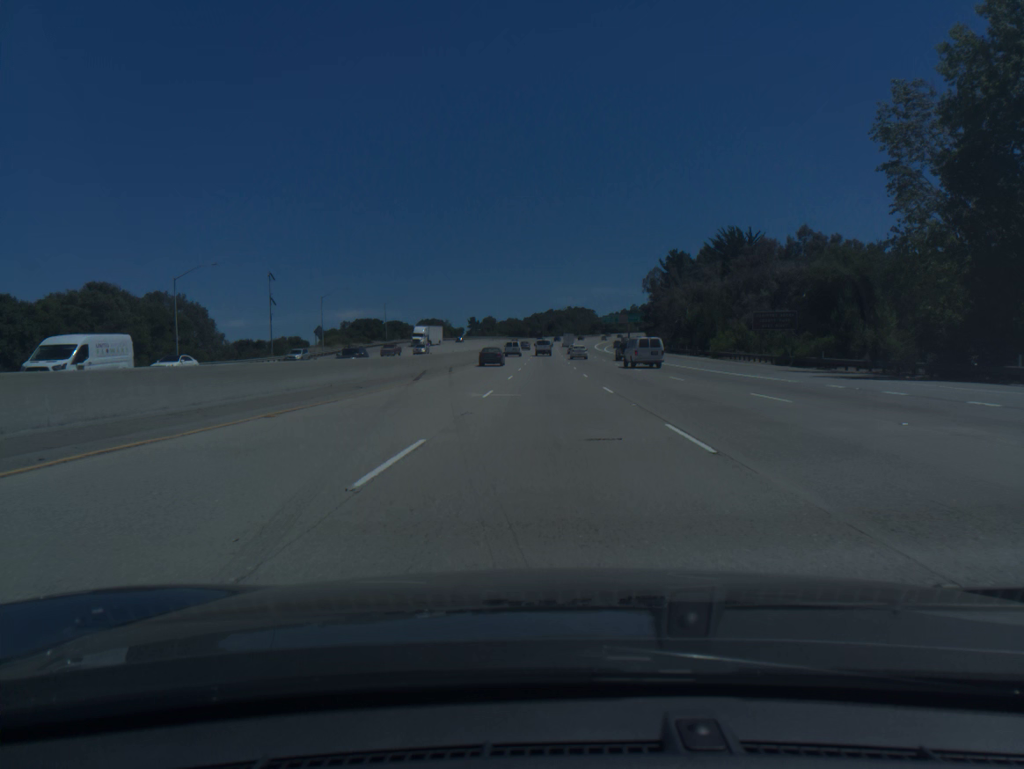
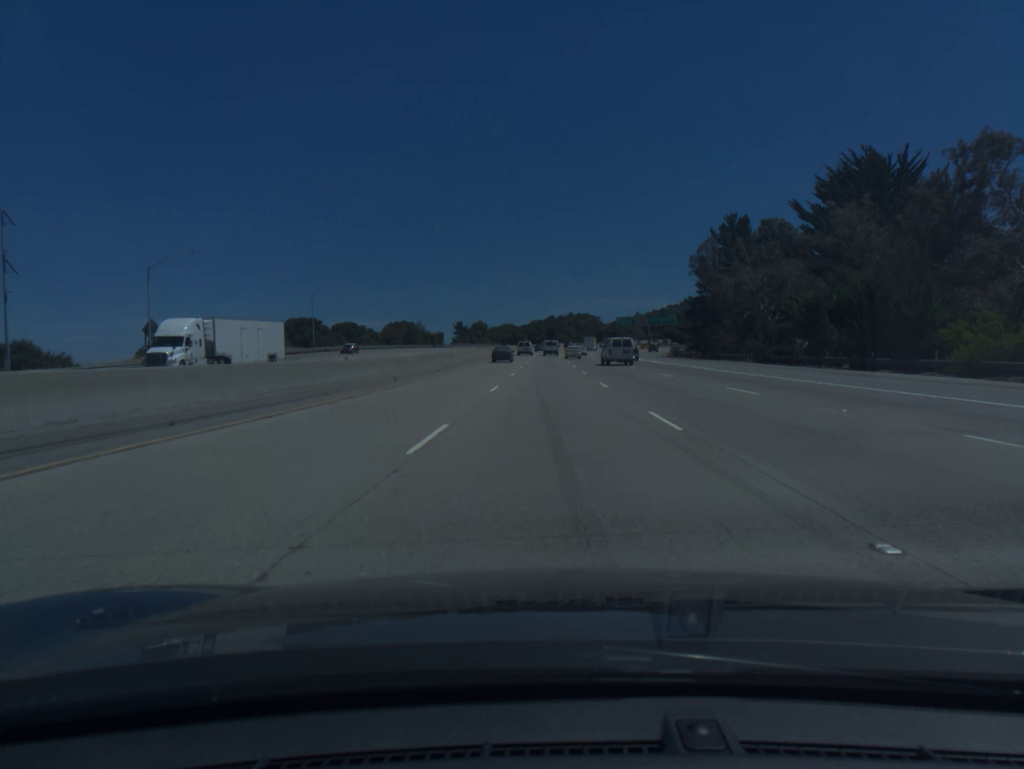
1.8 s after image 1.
(0.0, +54.4) m; 0°
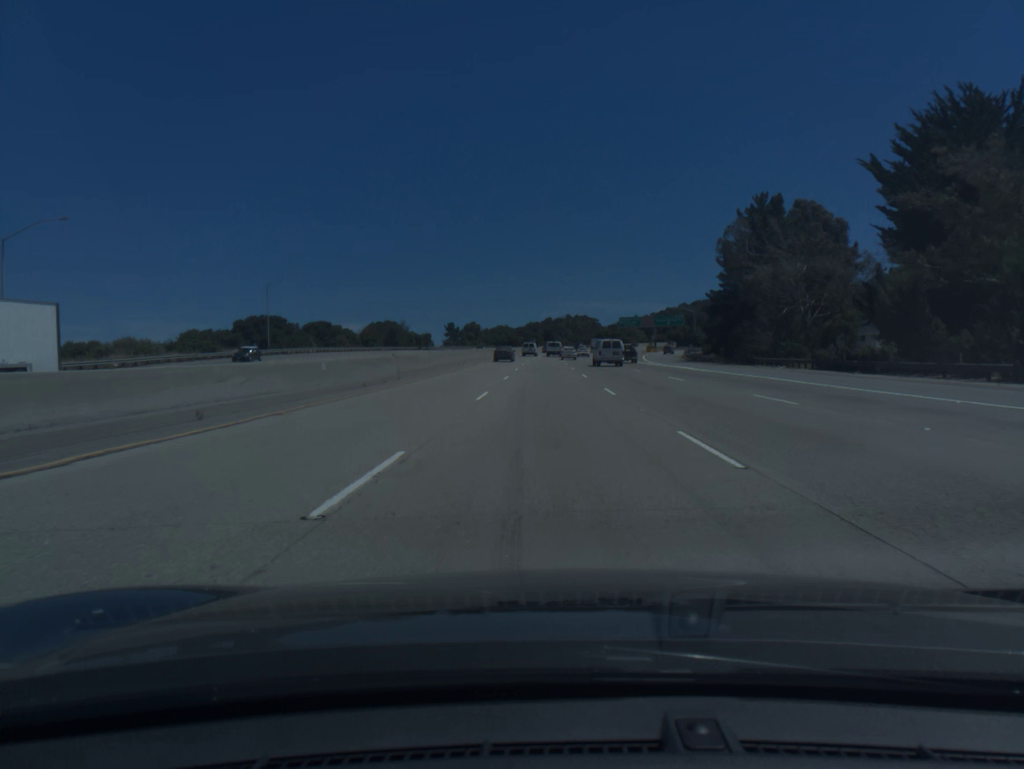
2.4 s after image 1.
(0.0, +18.0) m; 0°
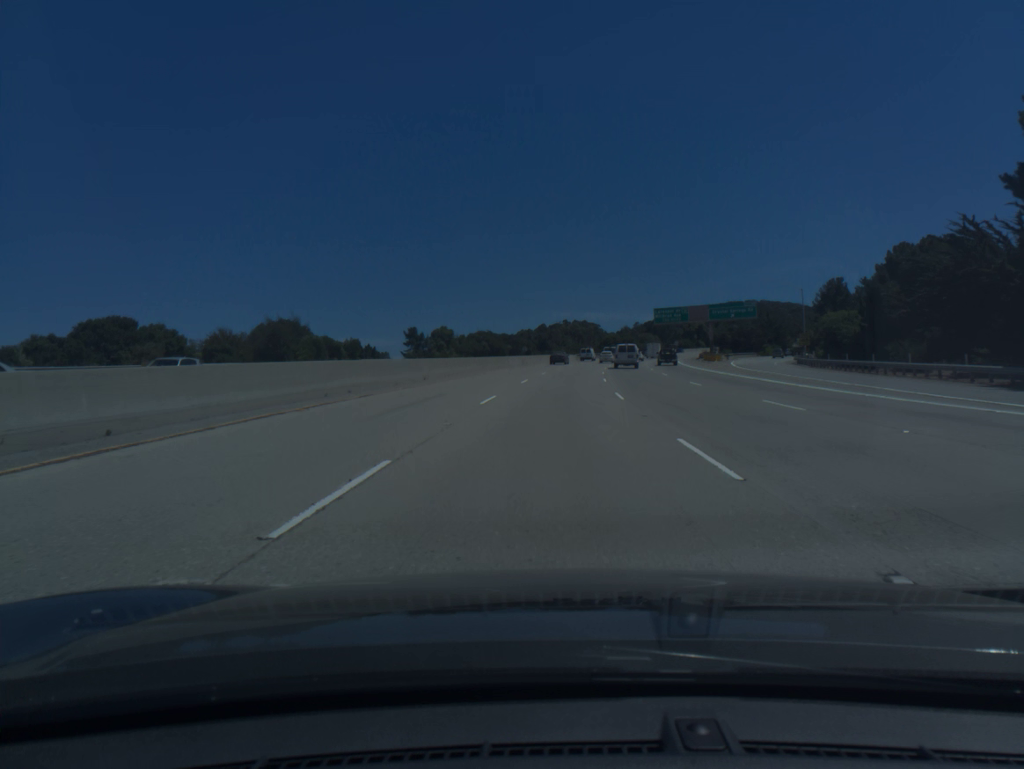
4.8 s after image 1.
(0.0, +71.6) m; 0°
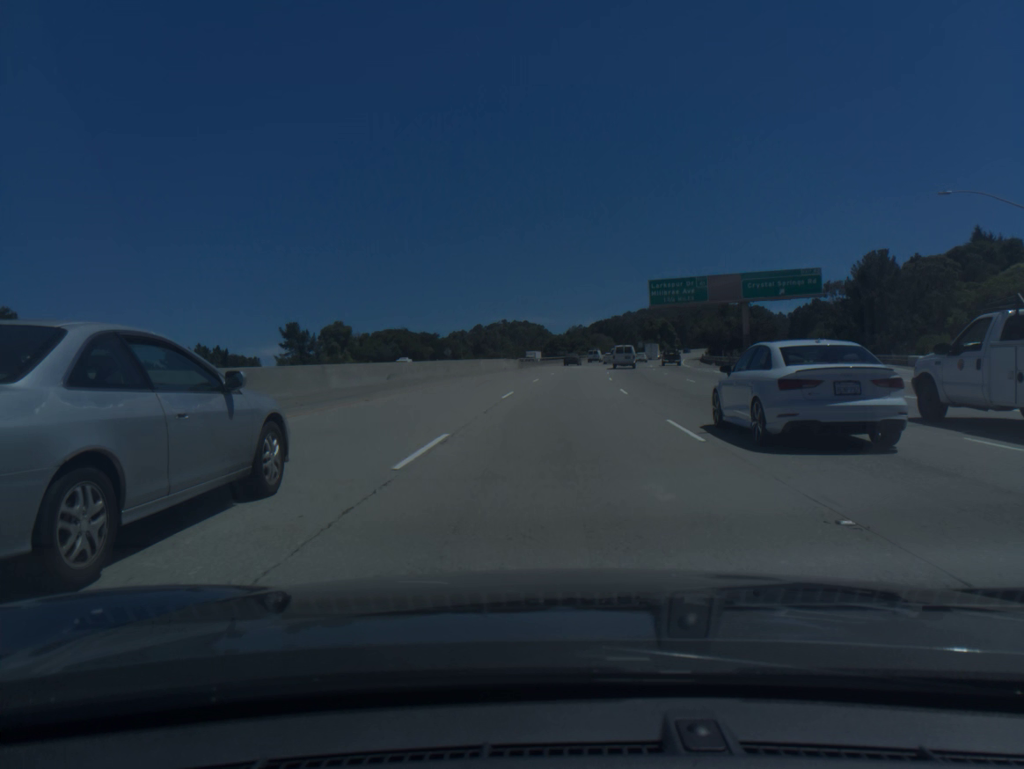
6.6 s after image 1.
(+1.7, +53.5) m; +4°
